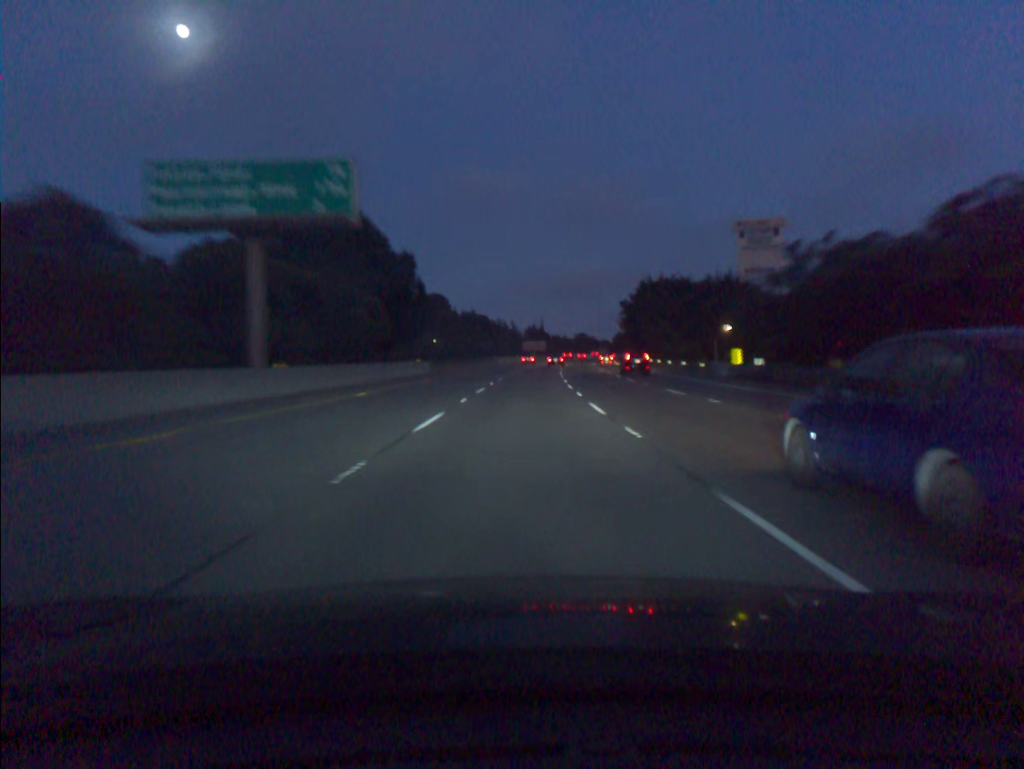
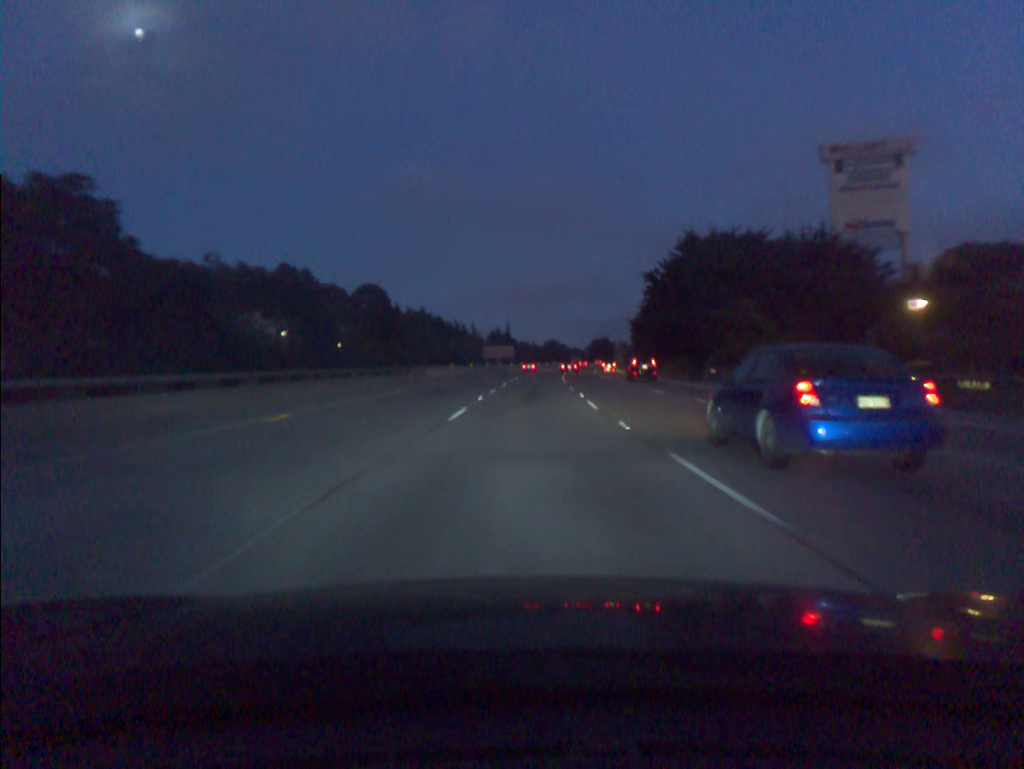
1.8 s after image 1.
(+1.2, +54.9) m; +3°
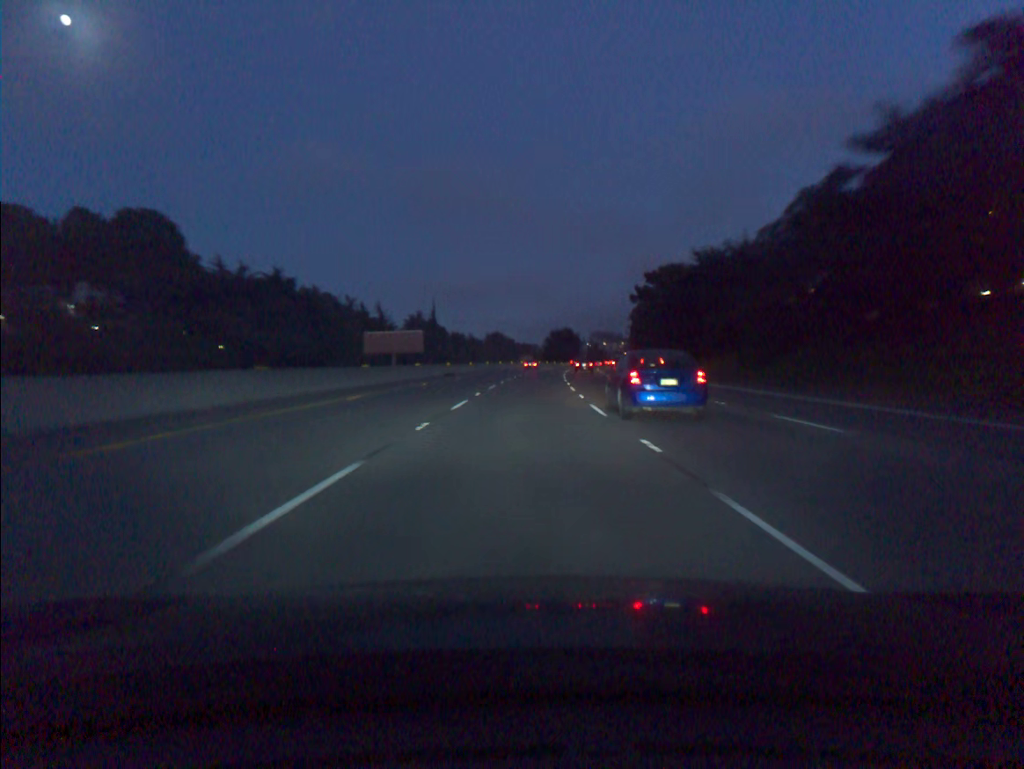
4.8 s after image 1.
(+3.4, +91.3) m; +4°
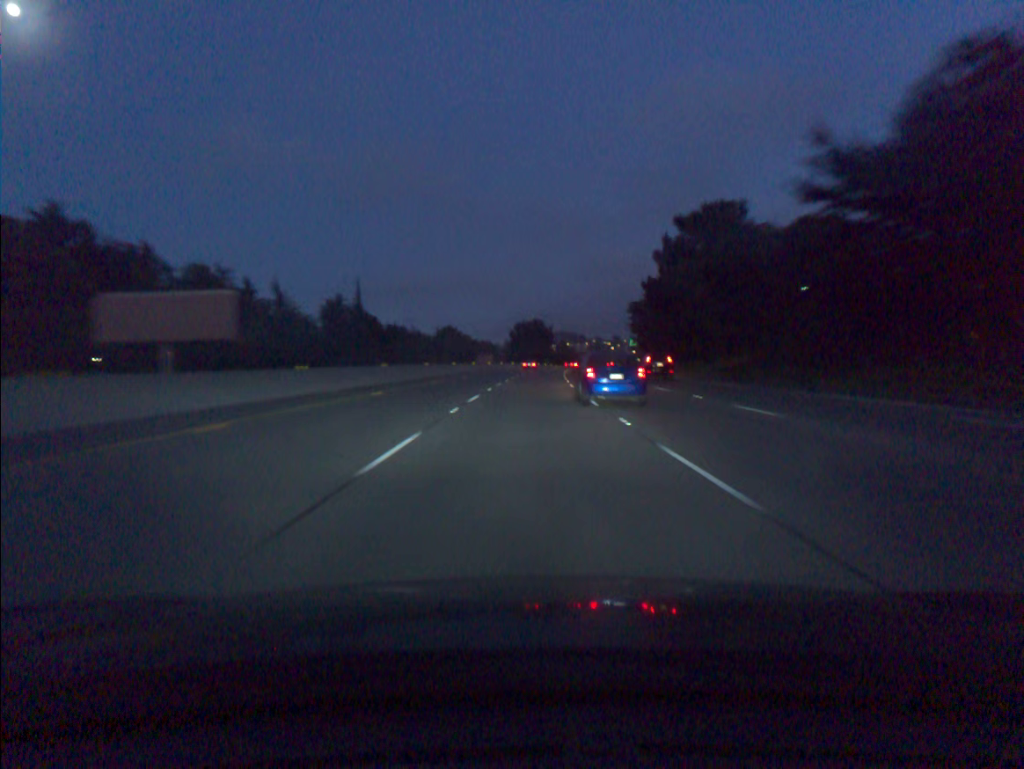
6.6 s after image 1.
(+1.3, +54.7) m; +3°
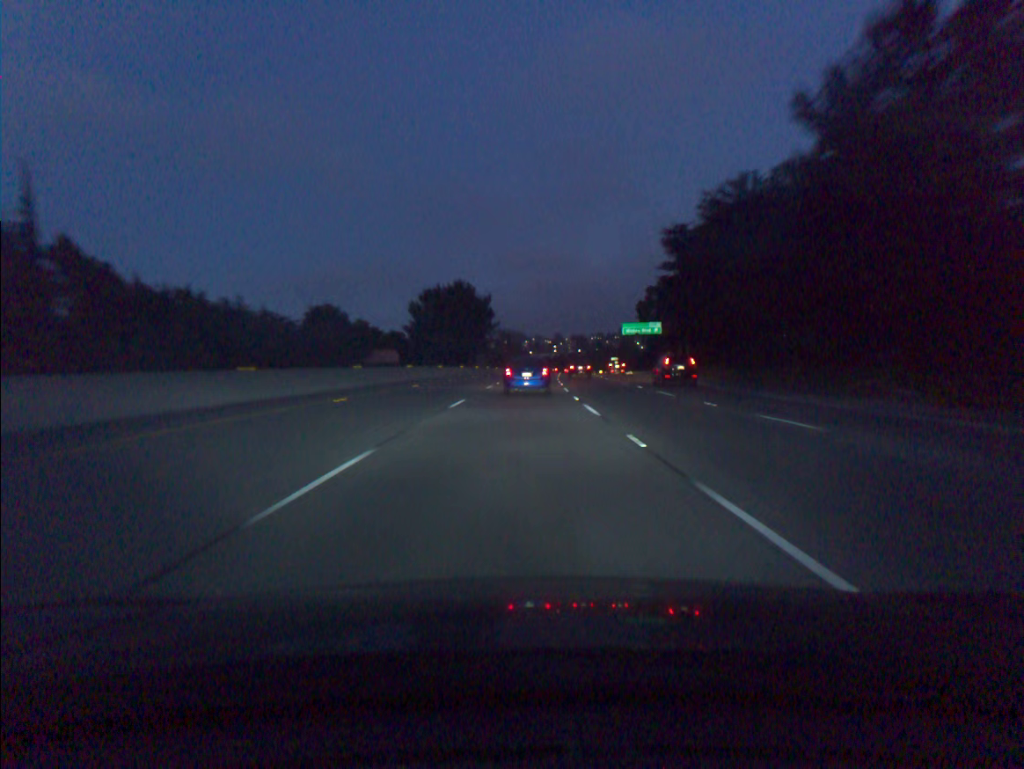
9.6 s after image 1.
(+3.8, +91.0) m; +5°
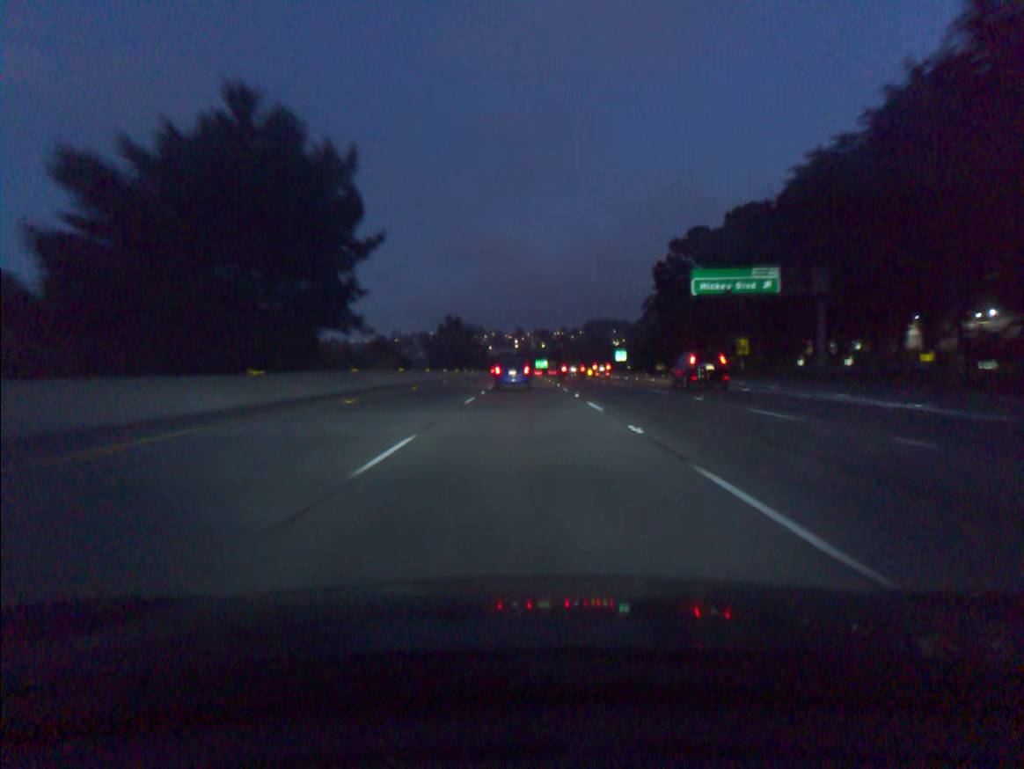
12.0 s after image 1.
(+1.8, +72.1) m; +3°
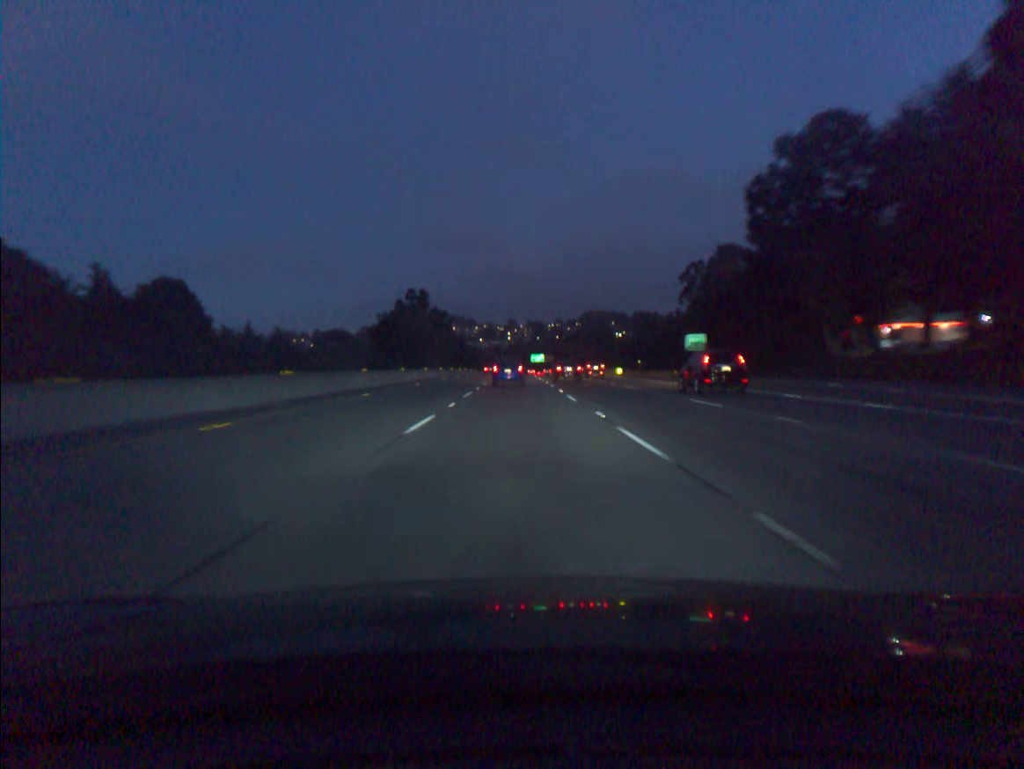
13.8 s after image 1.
(+0.5, +53.6) m; +1°
